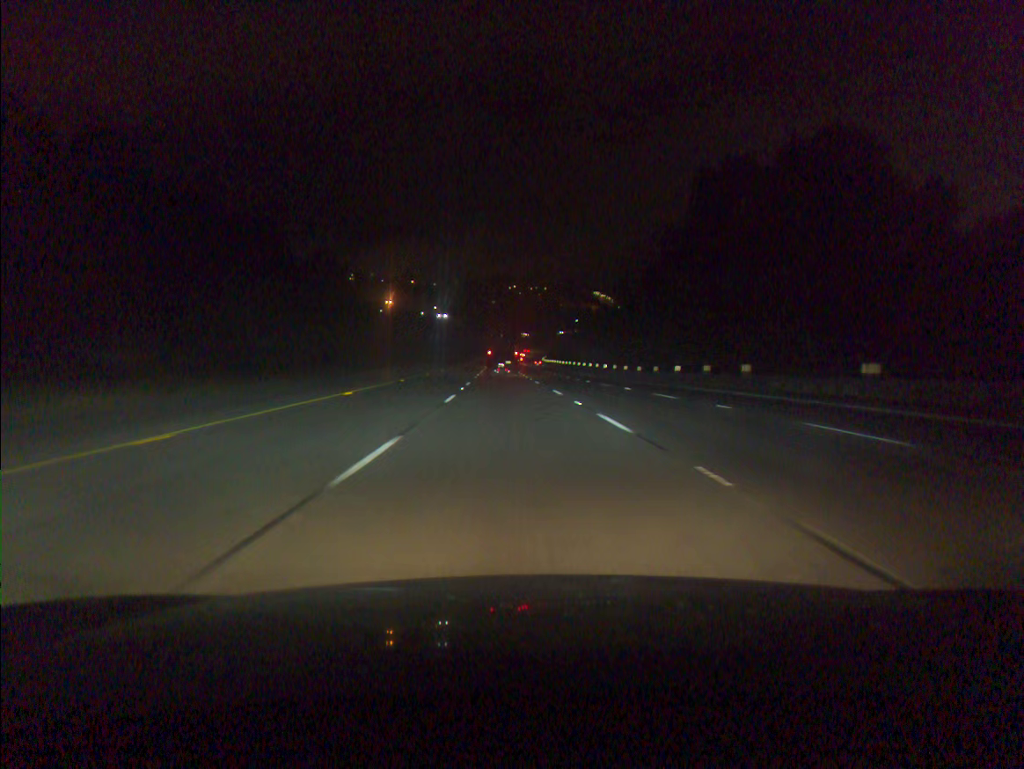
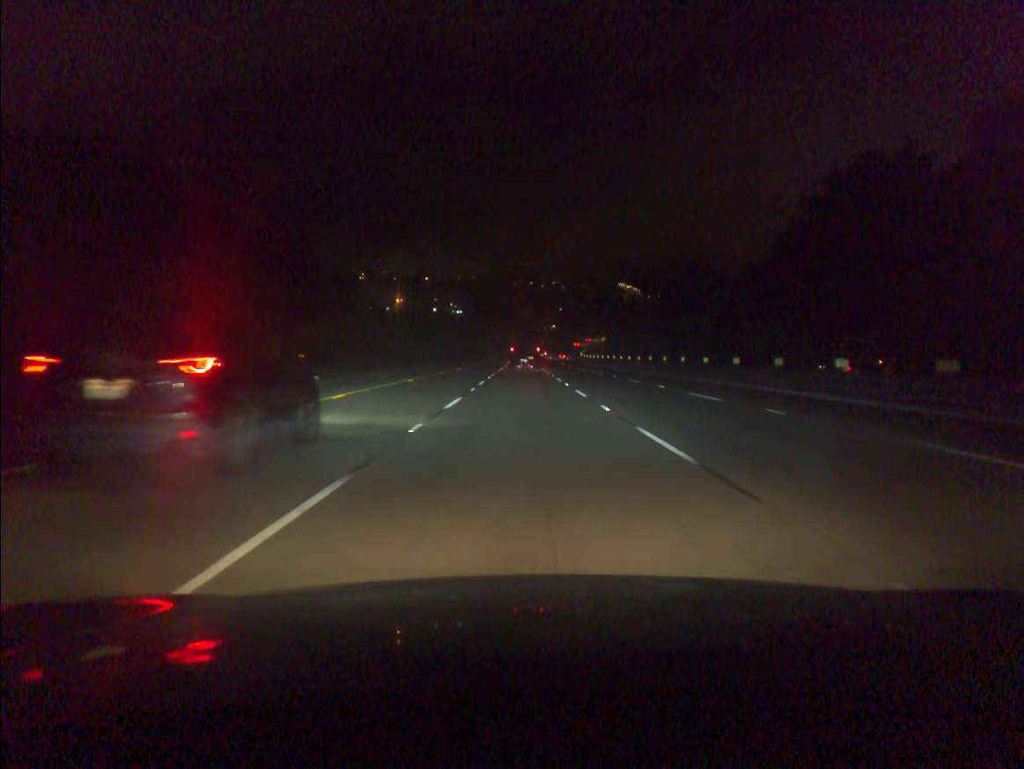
(-1.4, +62.3) m; -2°
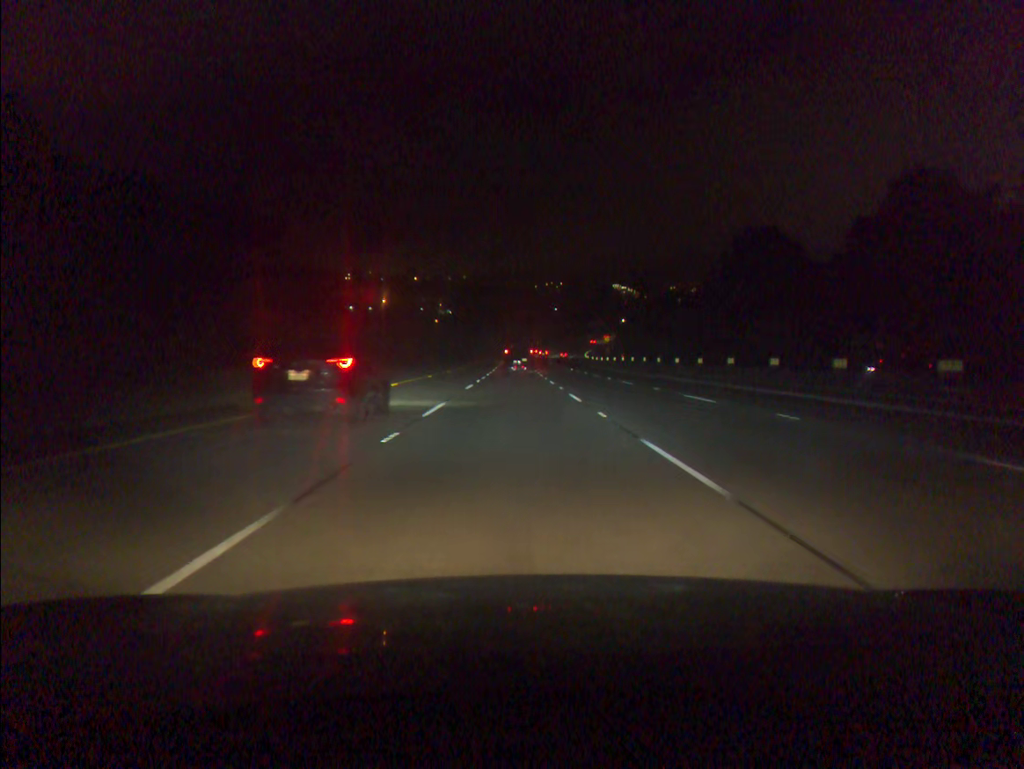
(+0.1, +31.1) m; 0°
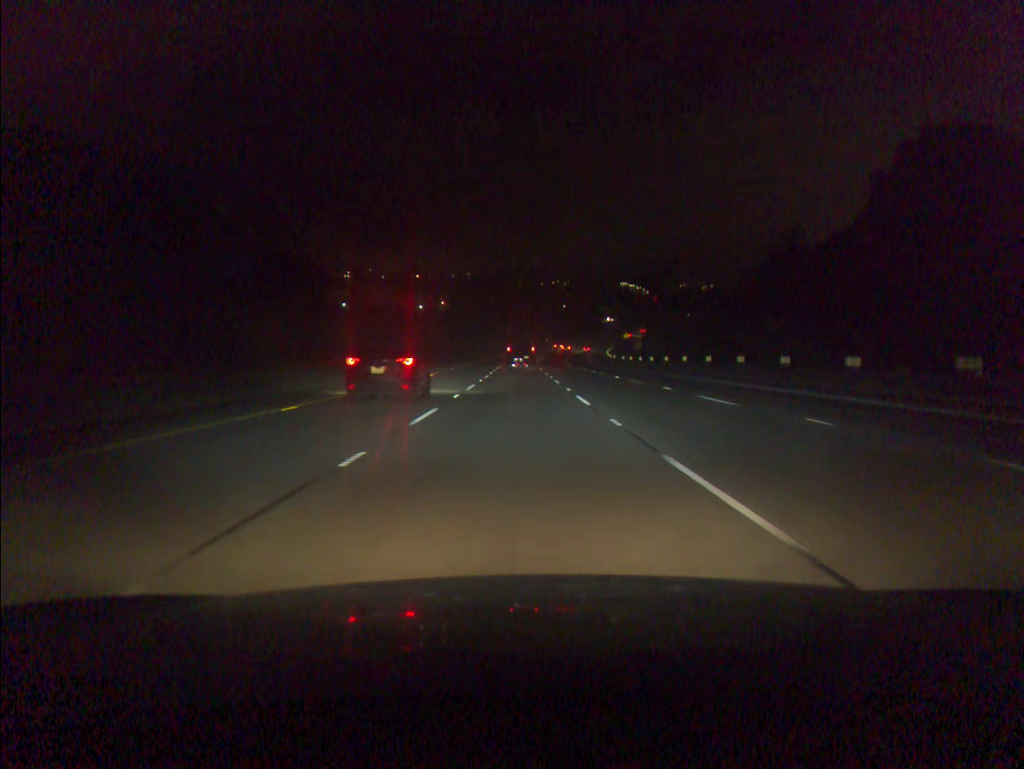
(-0.1, +31.1) m; 0°
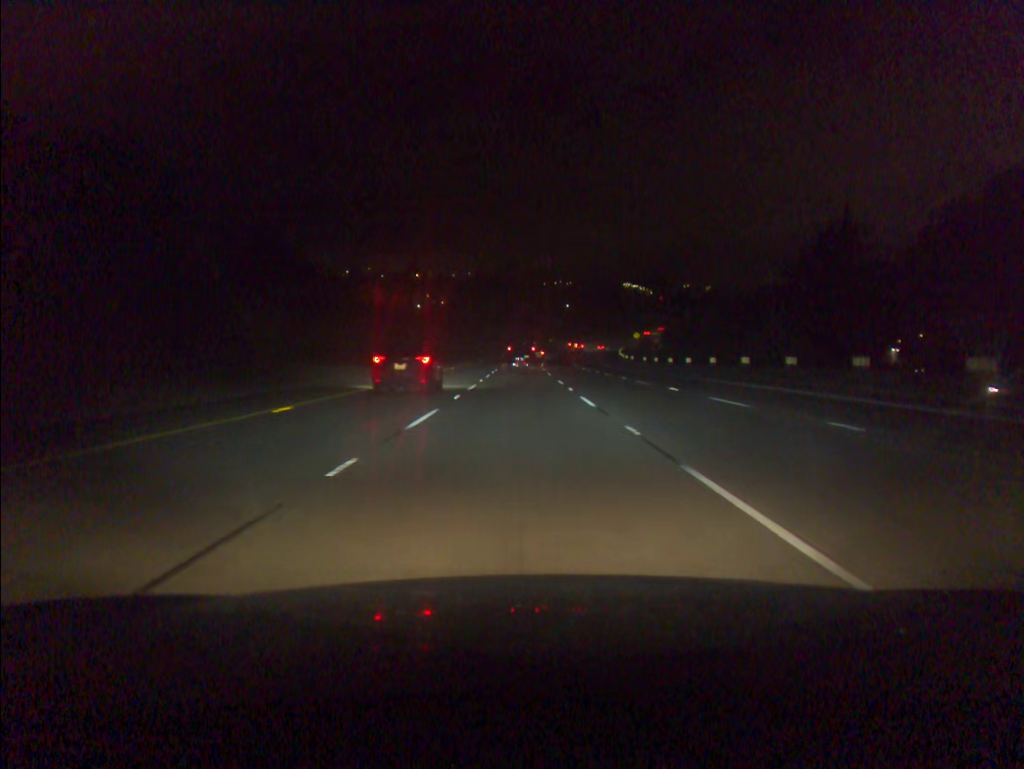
(0.0, +15.5) m; 0°
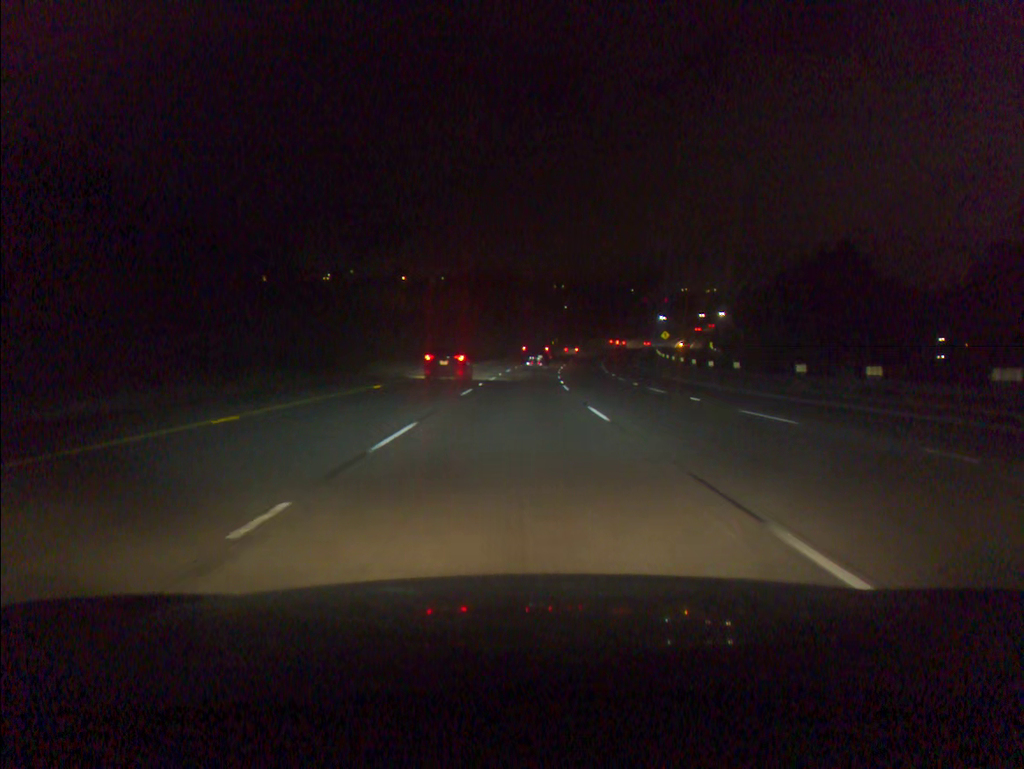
(+0.1, +46.8) m; 0°
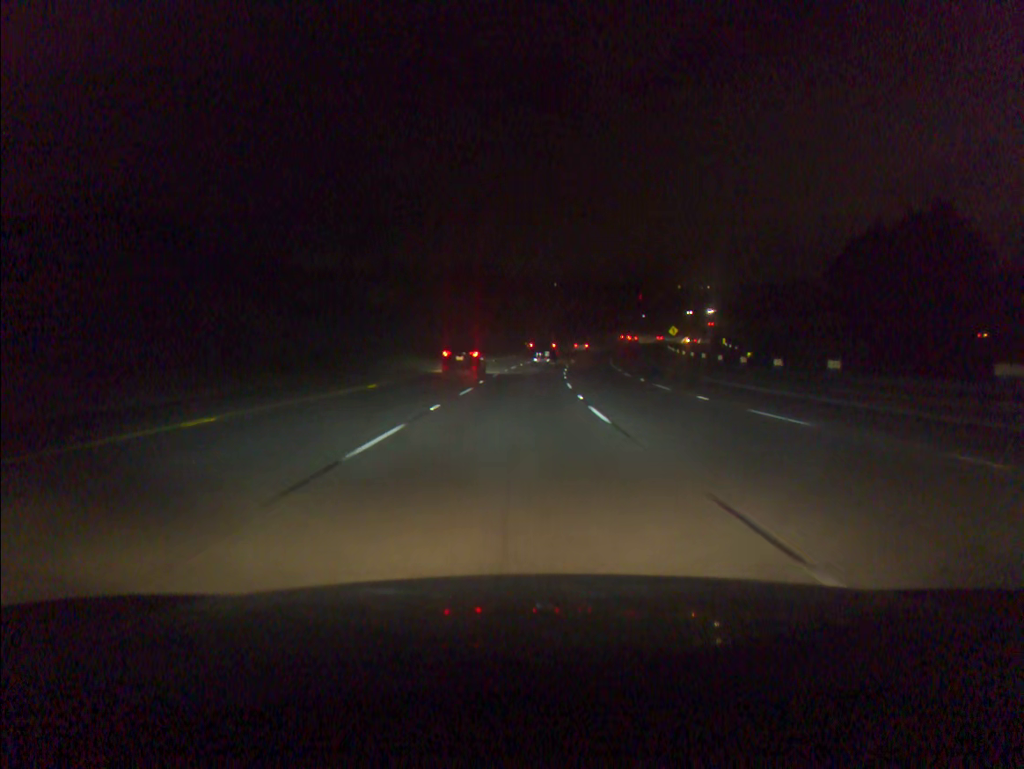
(+0.1, +15.7) m; +1°
